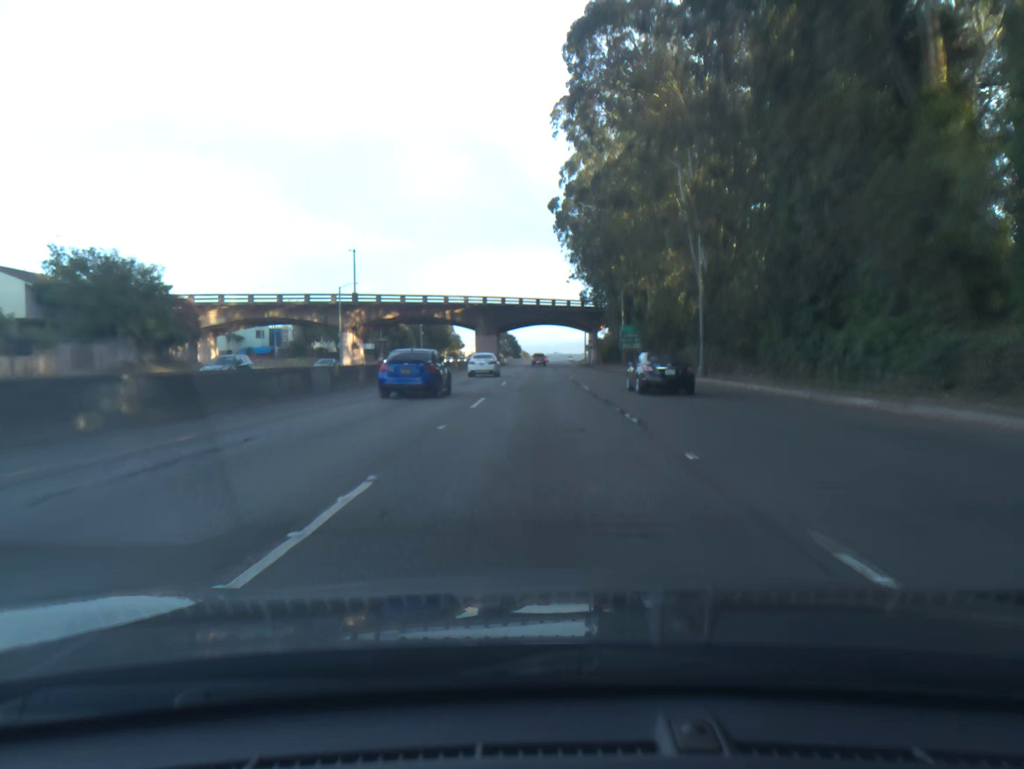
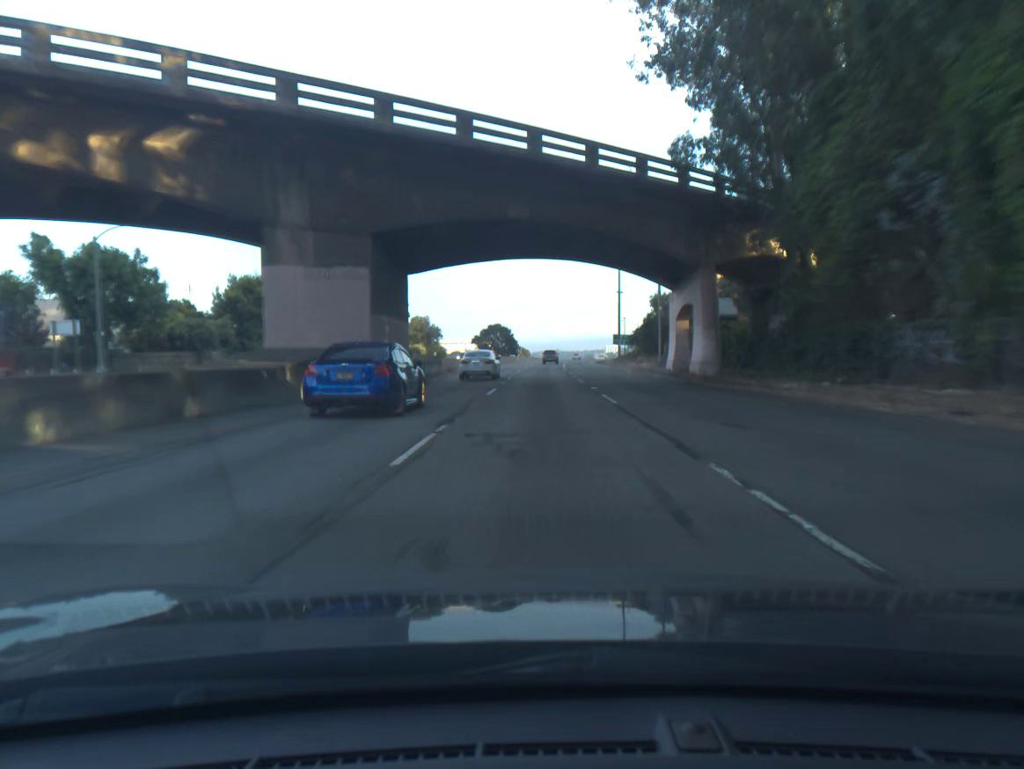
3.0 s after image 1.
(-0.3, +84.0) m; 0°
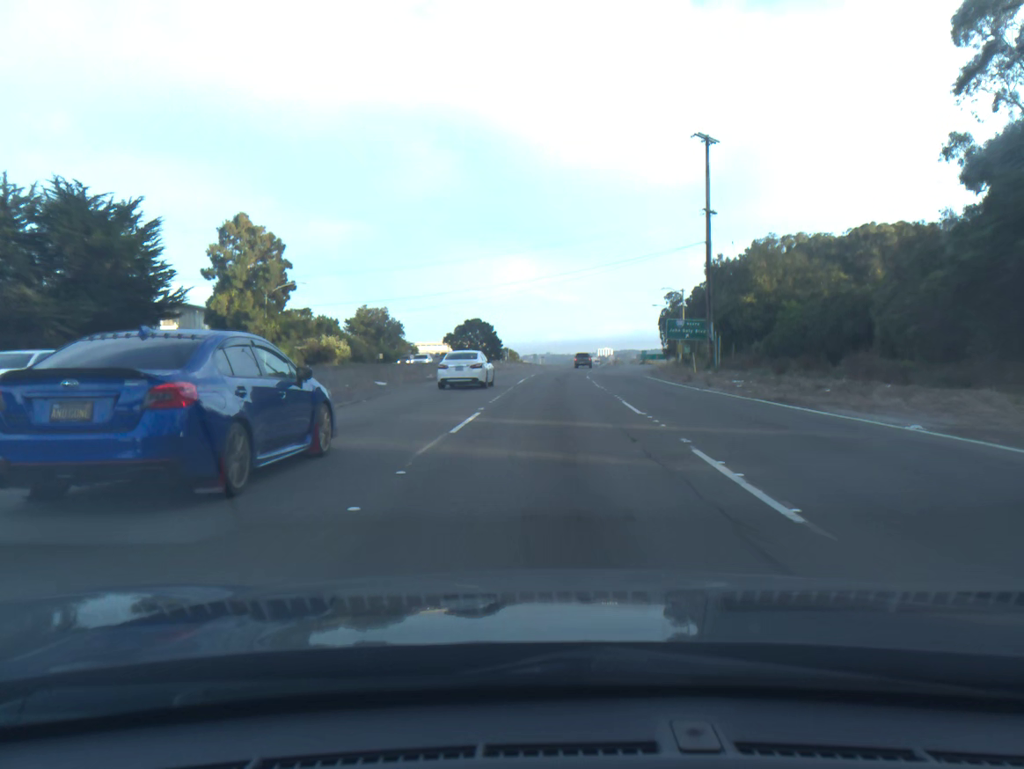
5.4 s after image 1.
(0.0, +69.0) m; +1°
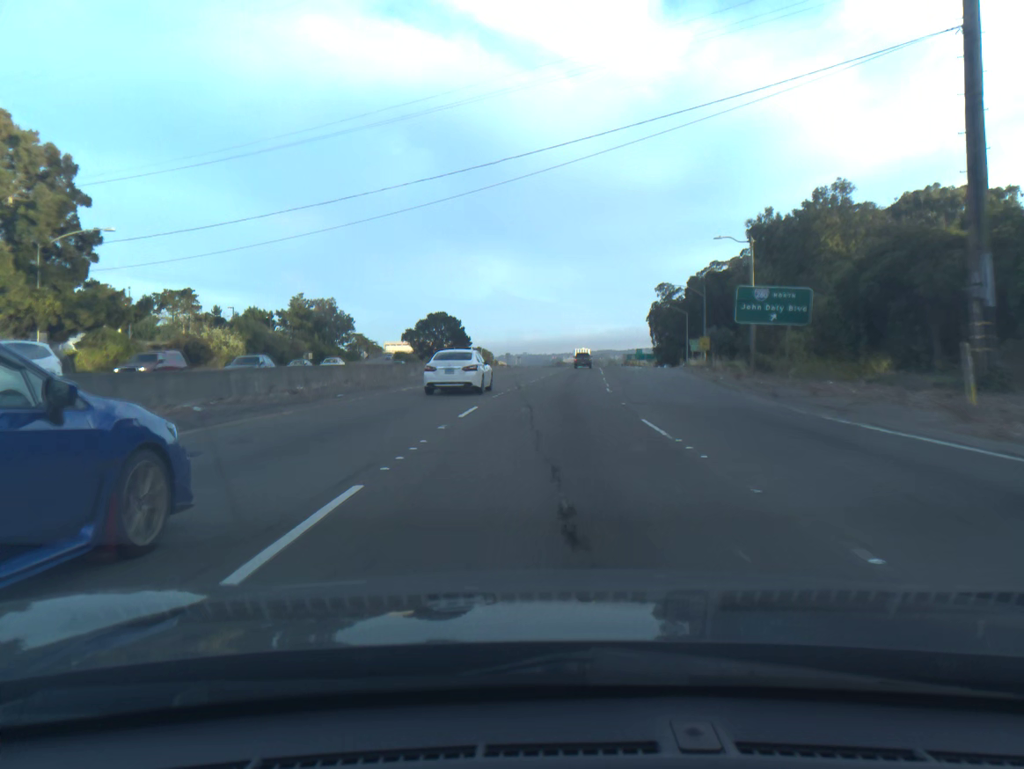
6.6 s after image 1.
(+0.5, +34.6) m; +2°
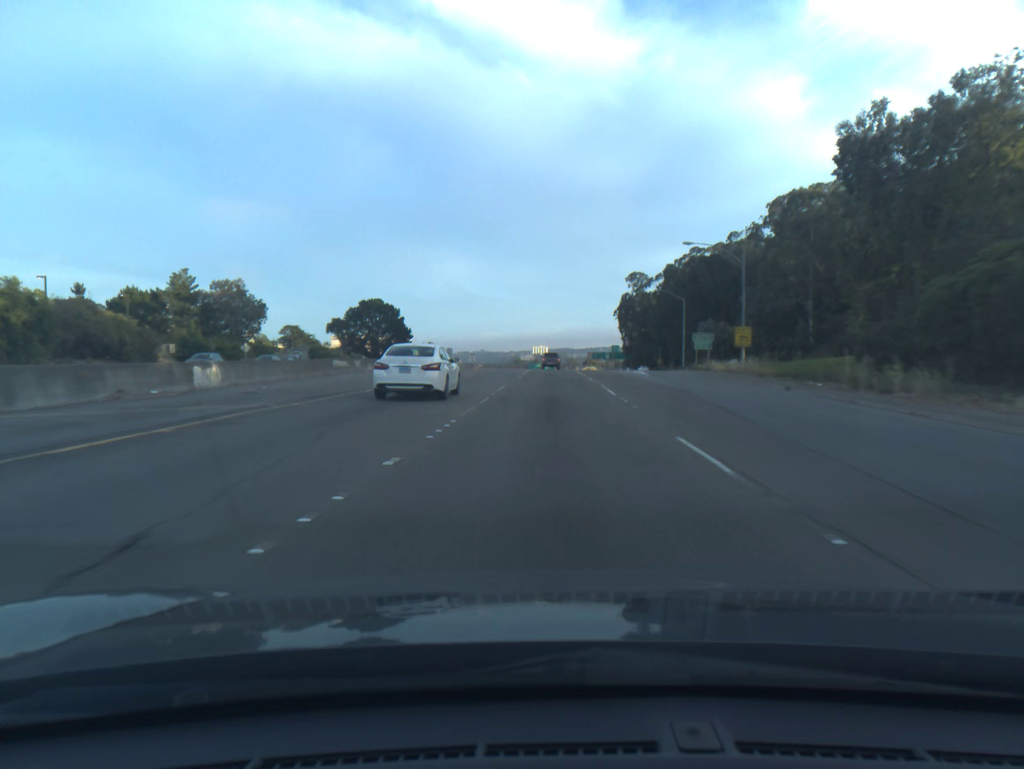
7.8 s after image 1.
(+1.0, +34.7) m; +3°
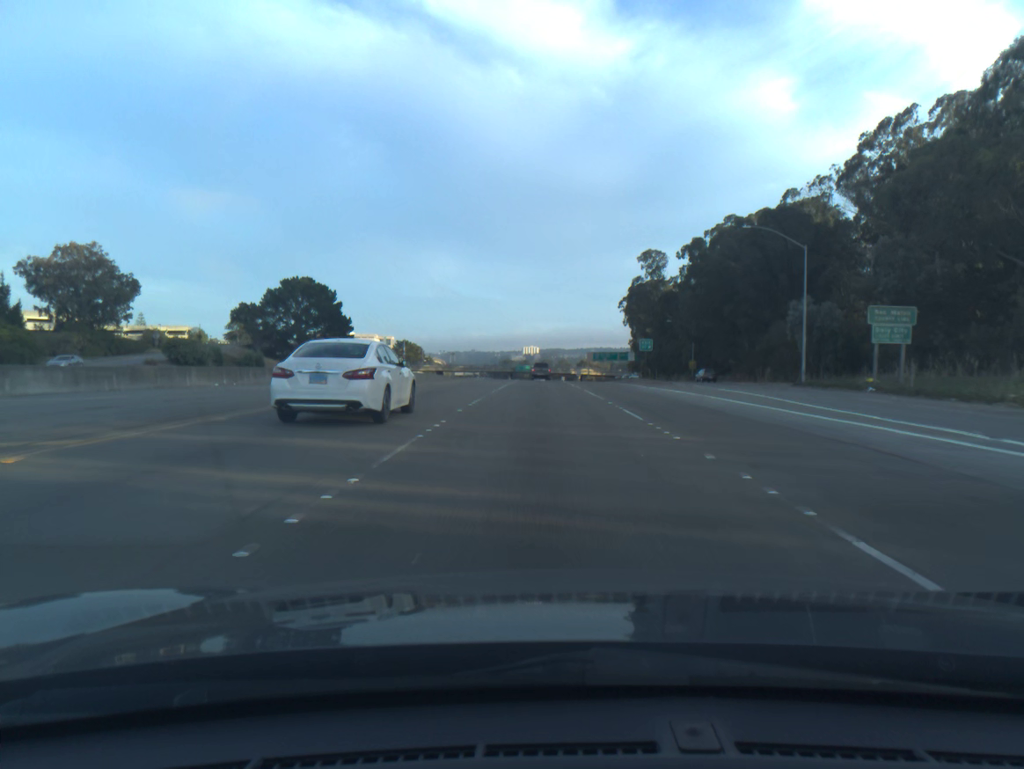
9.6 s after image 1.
(+0.6, +52.3) m; +1°
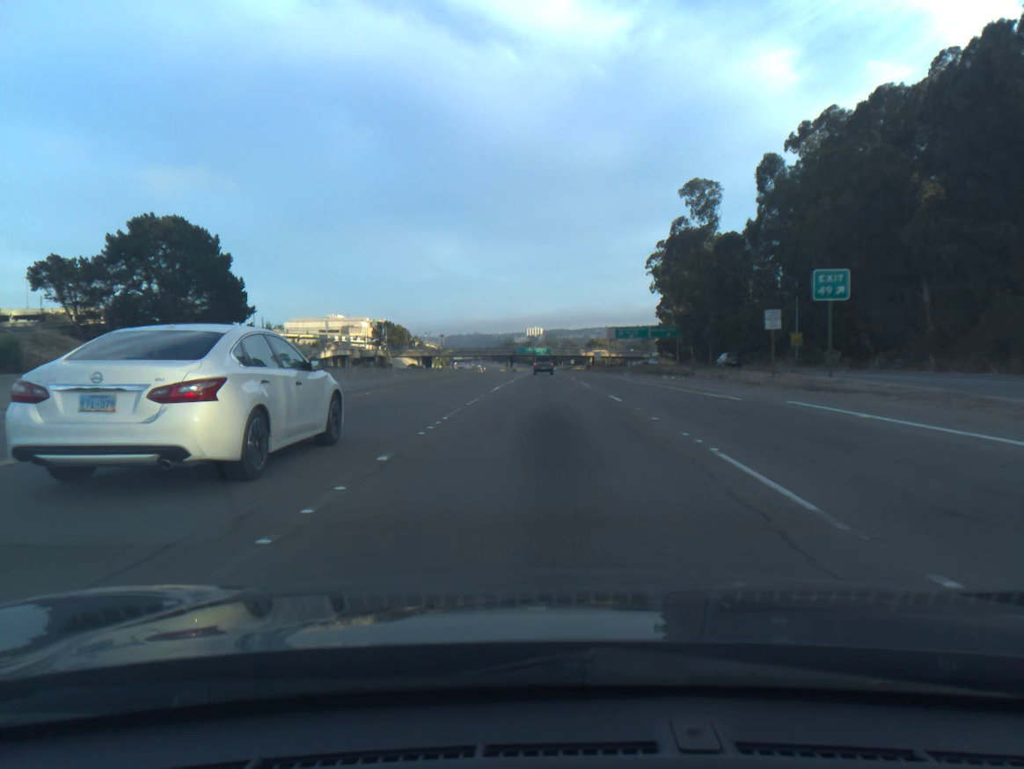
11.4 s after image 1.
(-0.3, +52.7) m; 0°
